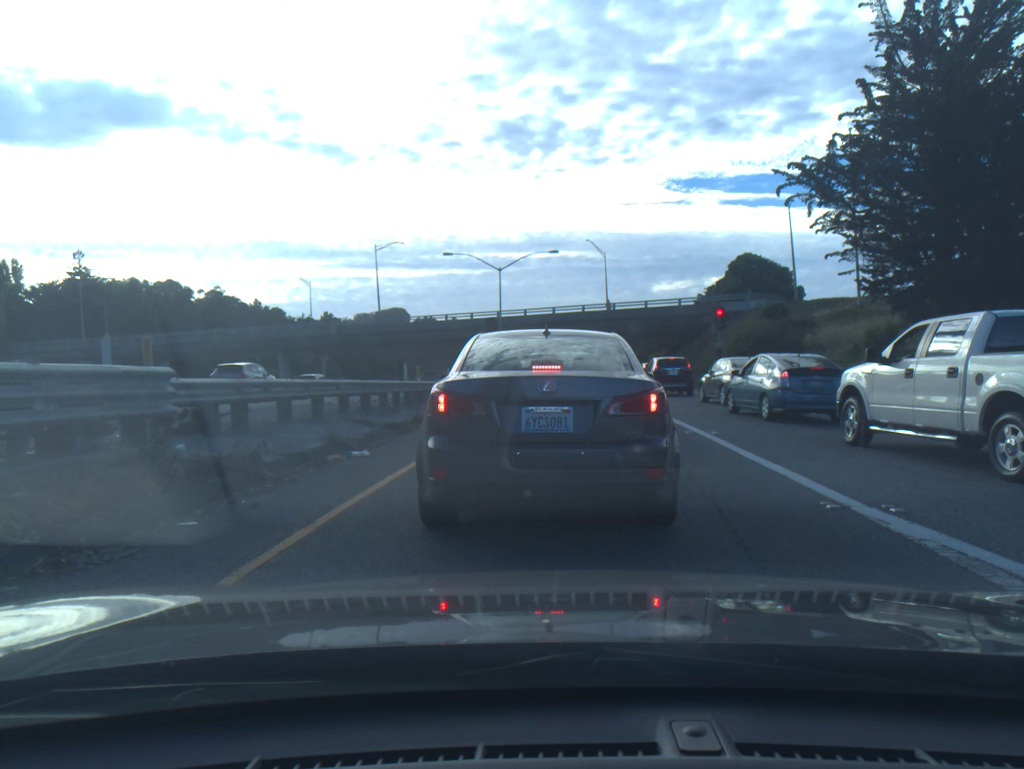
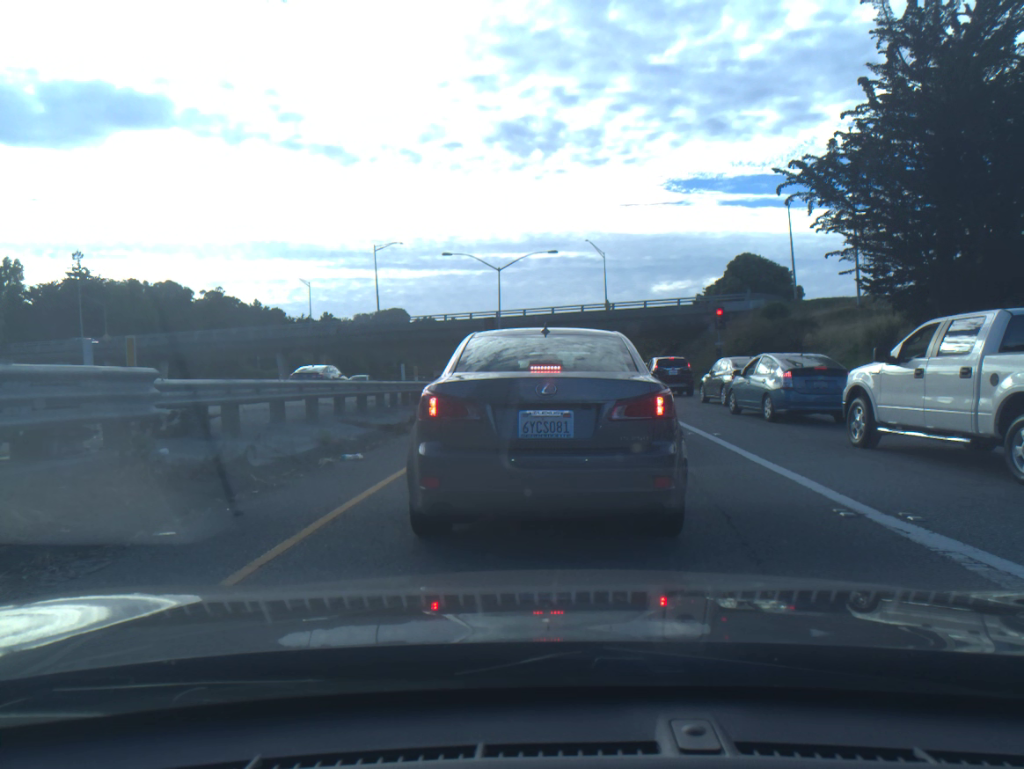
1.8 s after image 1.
(0.0, +0.4) m; 0°
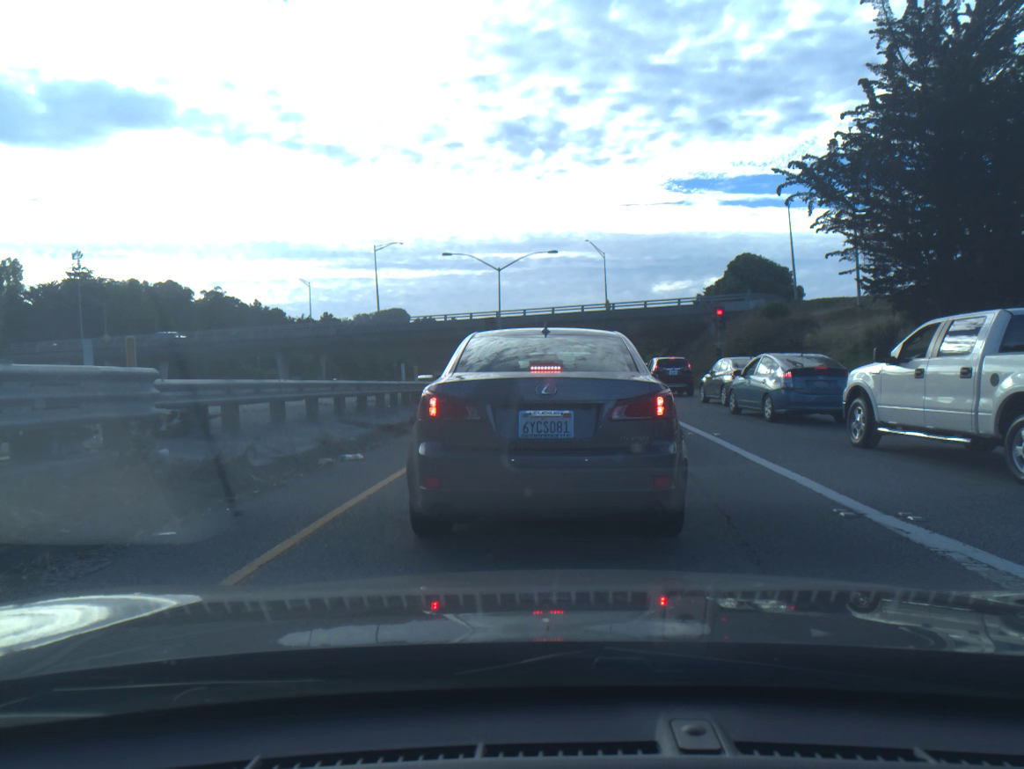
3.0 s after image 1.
(0.0, 0.0) m; 0°
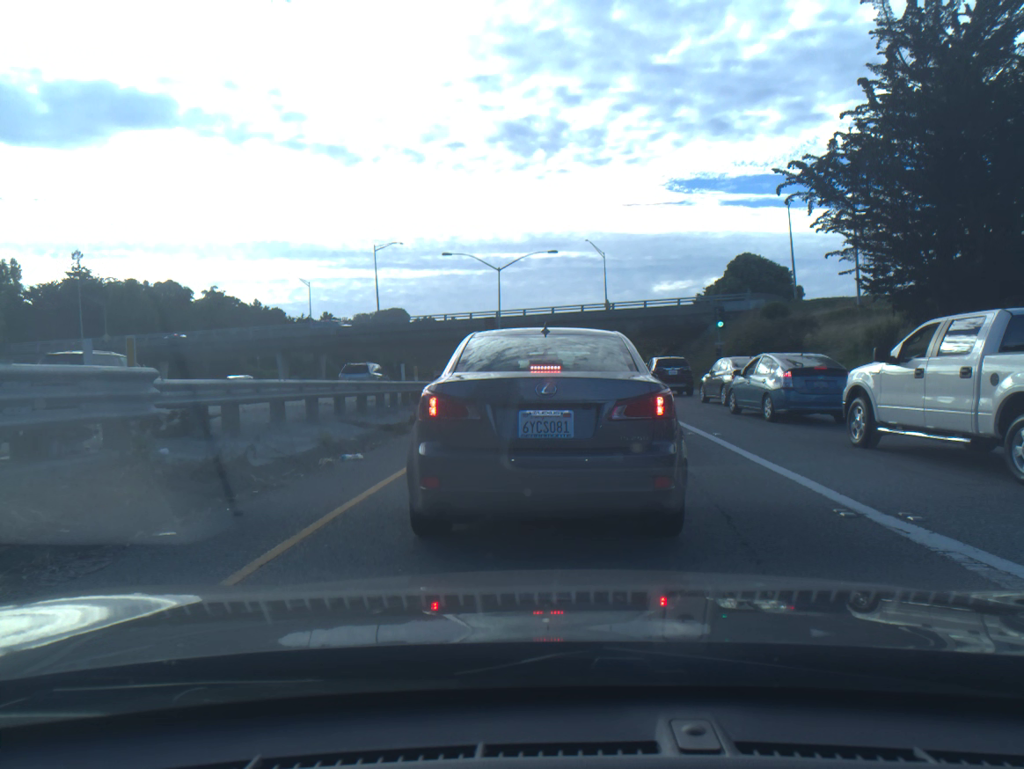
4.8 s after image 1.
(0.0, 0.0) m; 0°
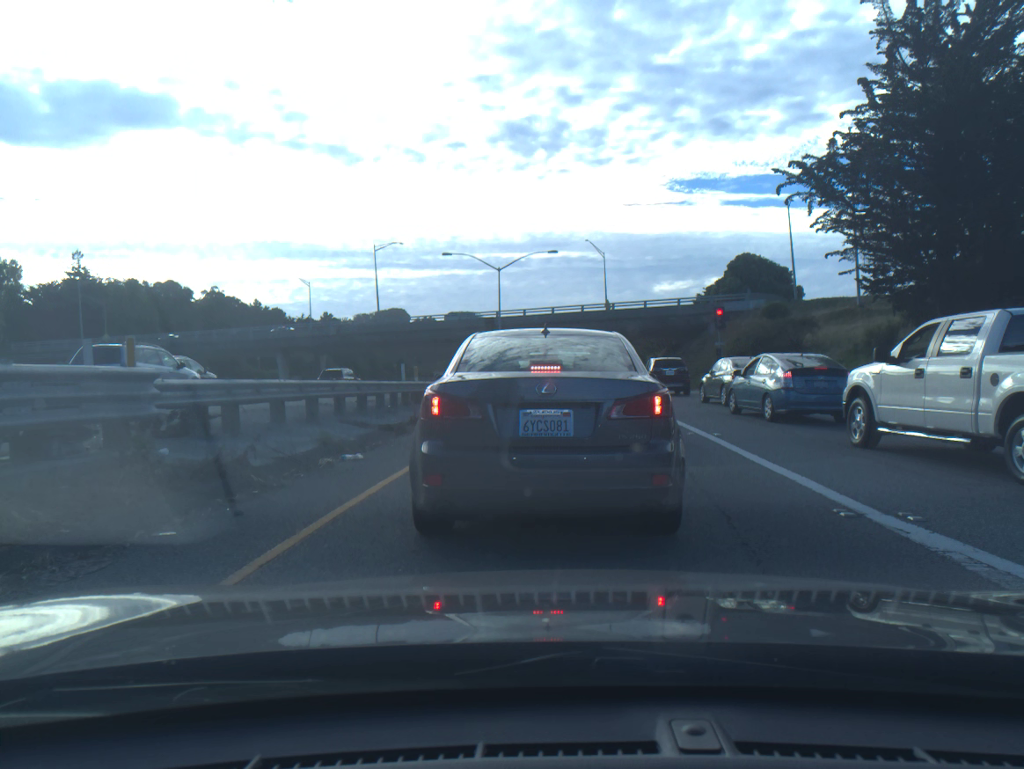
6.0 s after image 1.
(0.0, 0.0) m; 0°
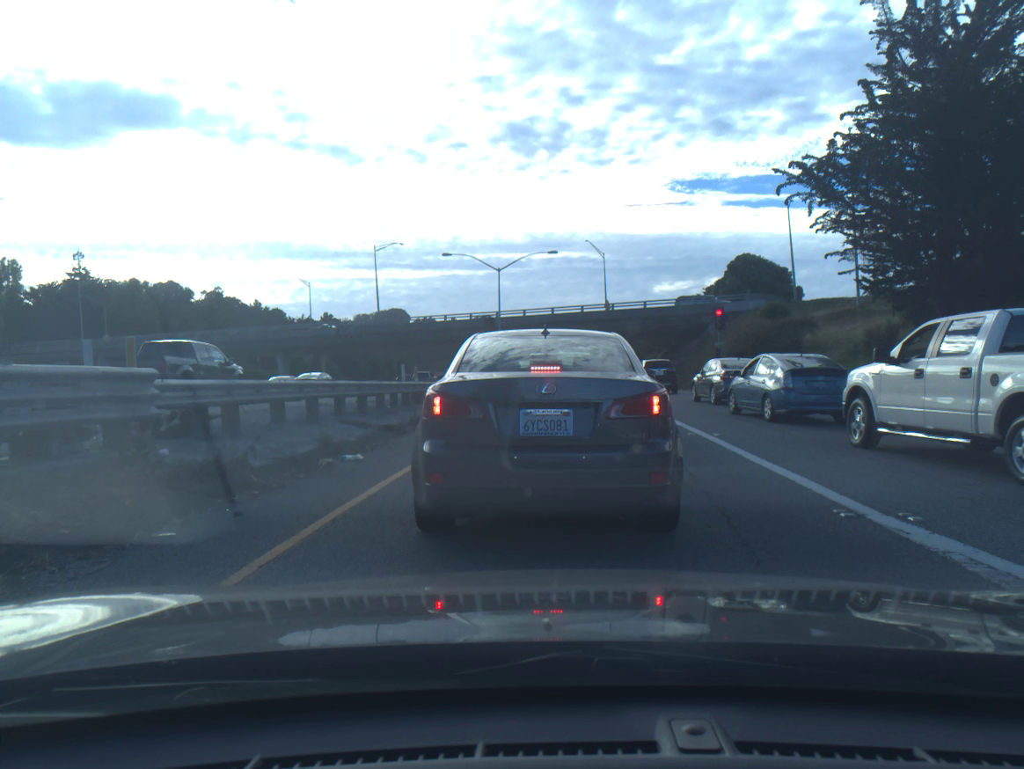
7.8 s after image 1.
(0.0, 0.0) m; 0°
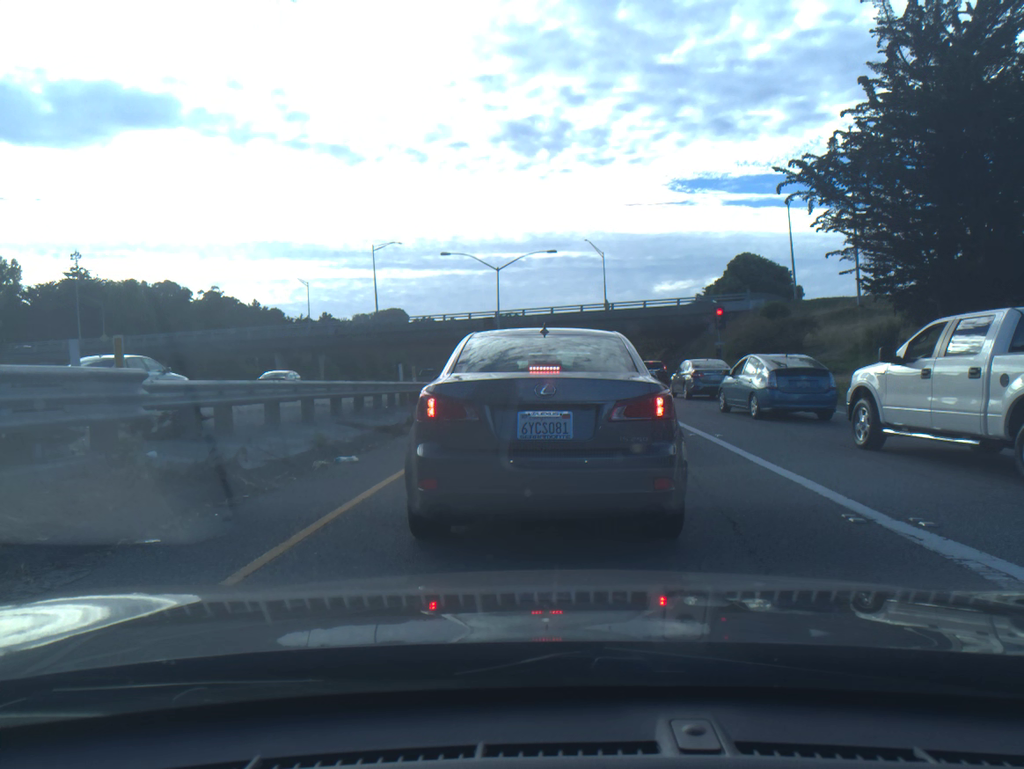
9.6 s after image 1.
(0.0, +0.2) m; 0°
